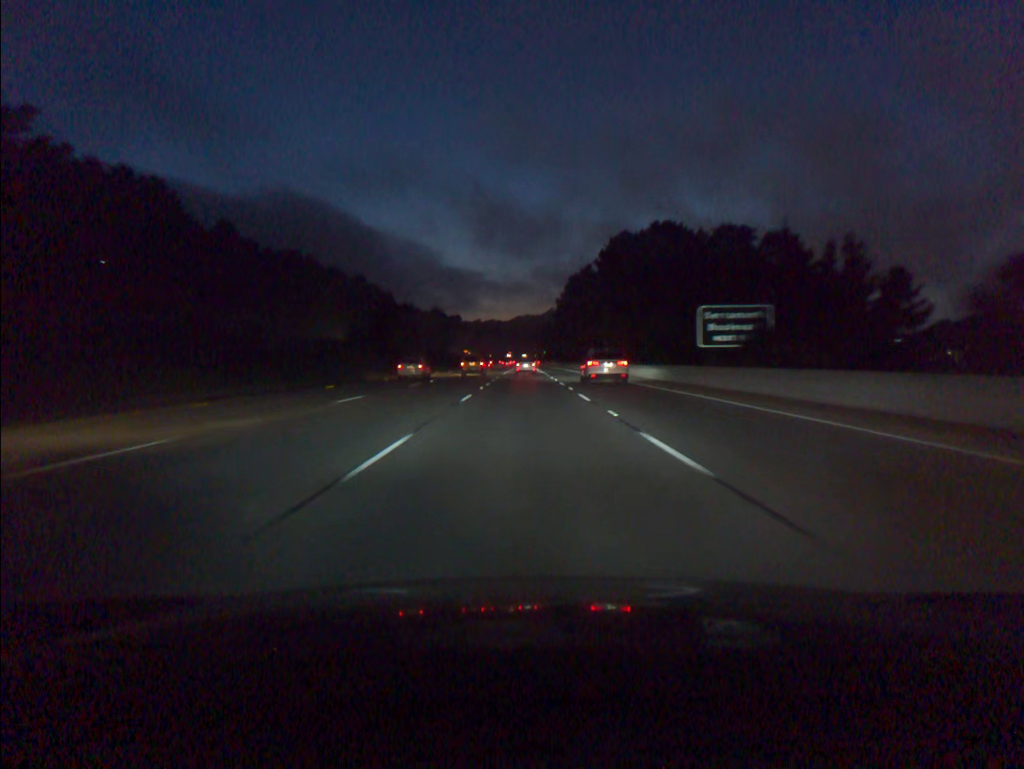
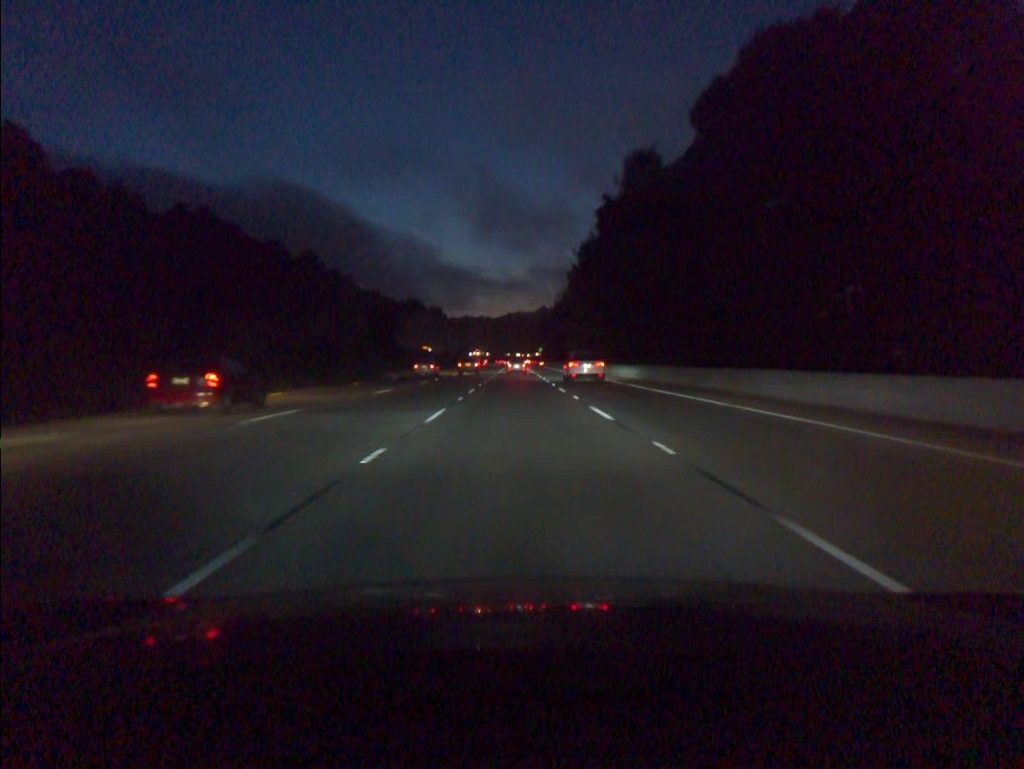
(+0.4, +65.2) m; +1°
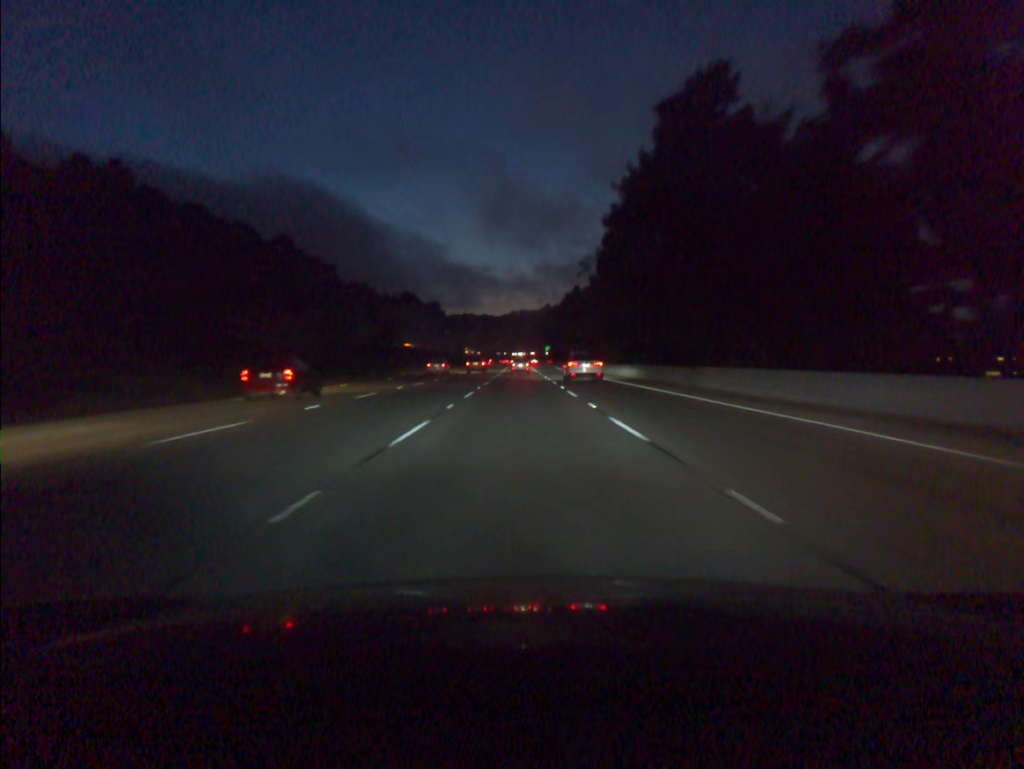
(-0.1, +33.3) m; 0°
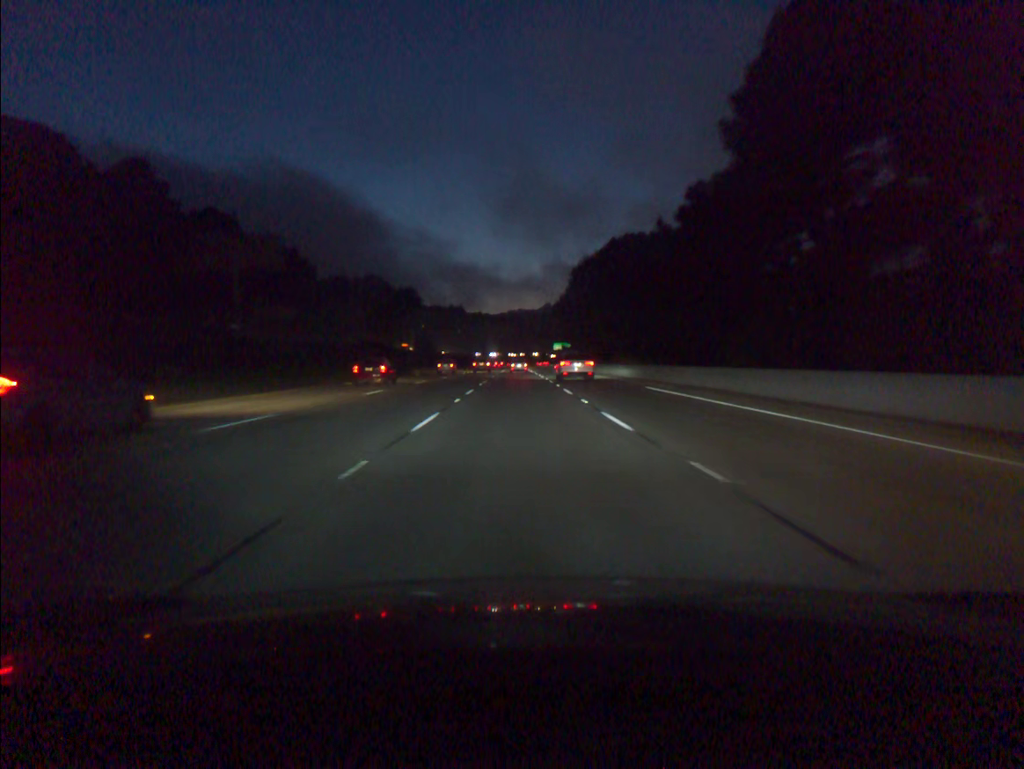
(0.0, +85.8) m; 0°
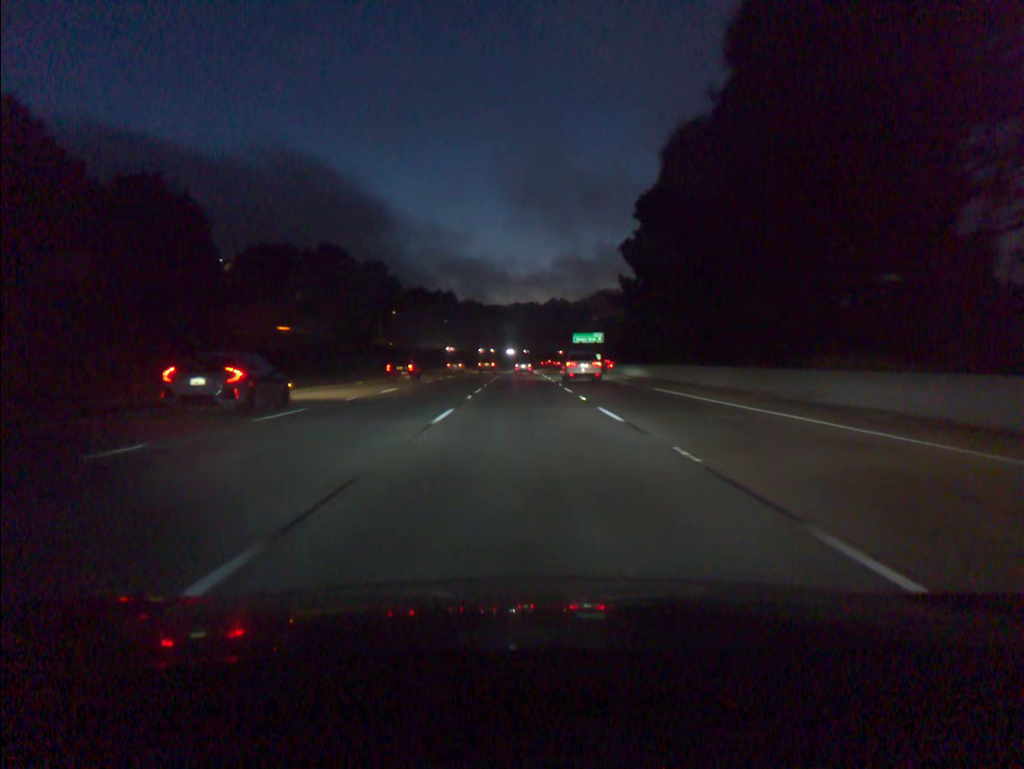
(-0.3, +70.9) m; 0°
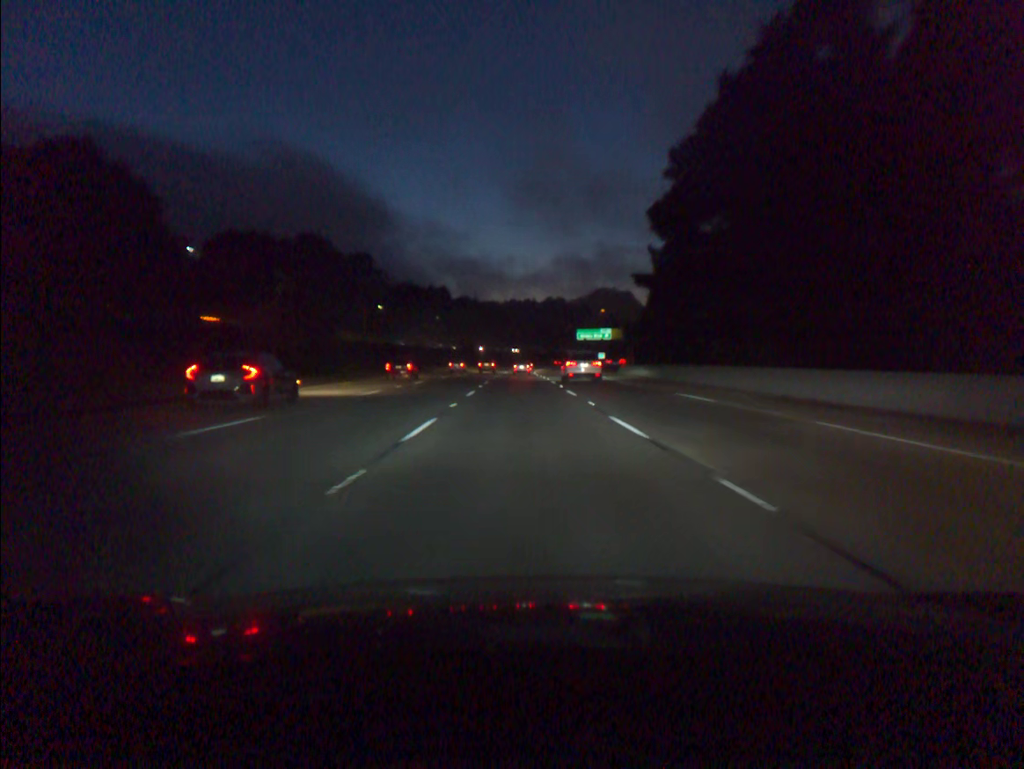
(0.0, +18.0) m; 0°
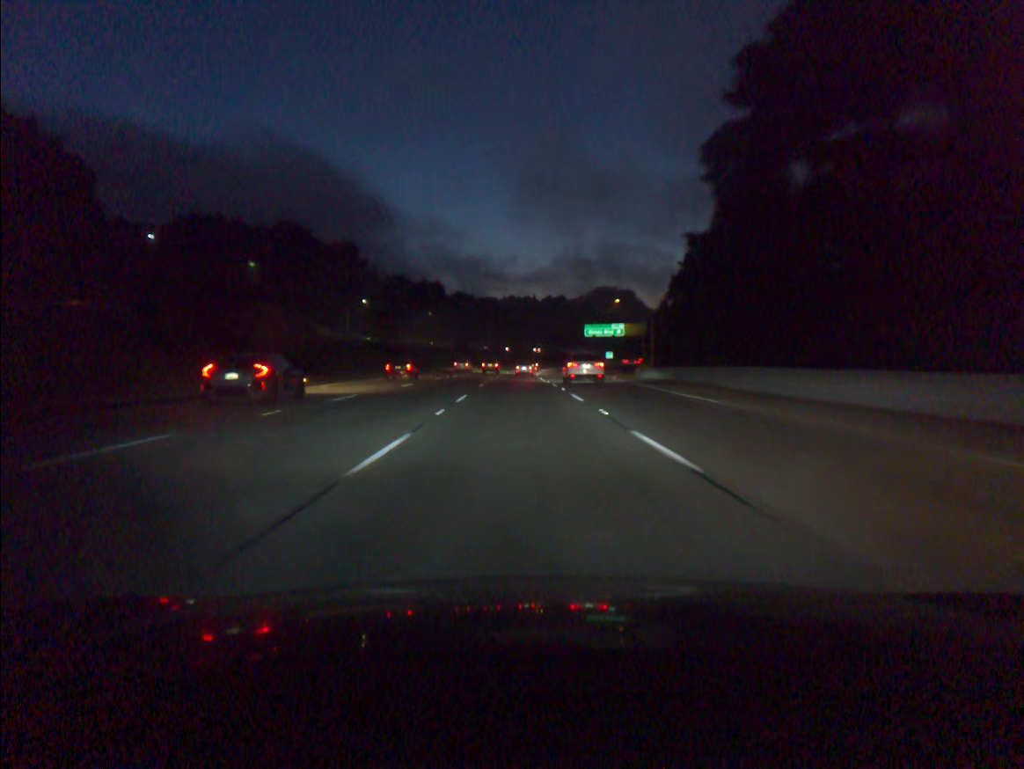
(0.0, +18.2) m; 0°
